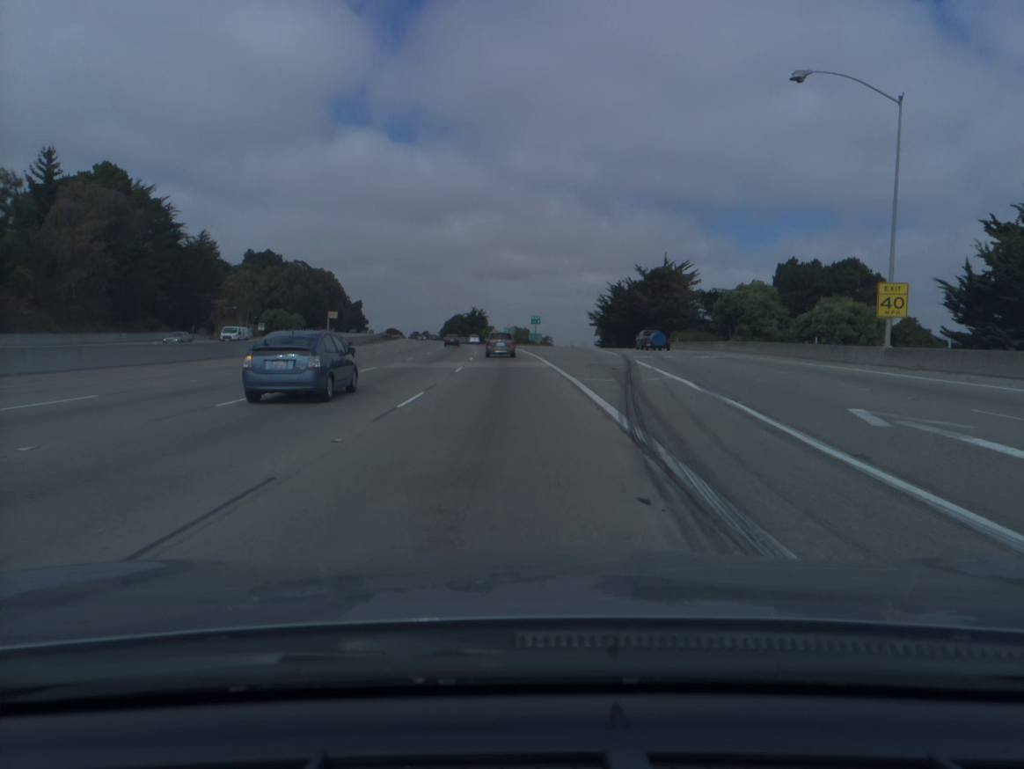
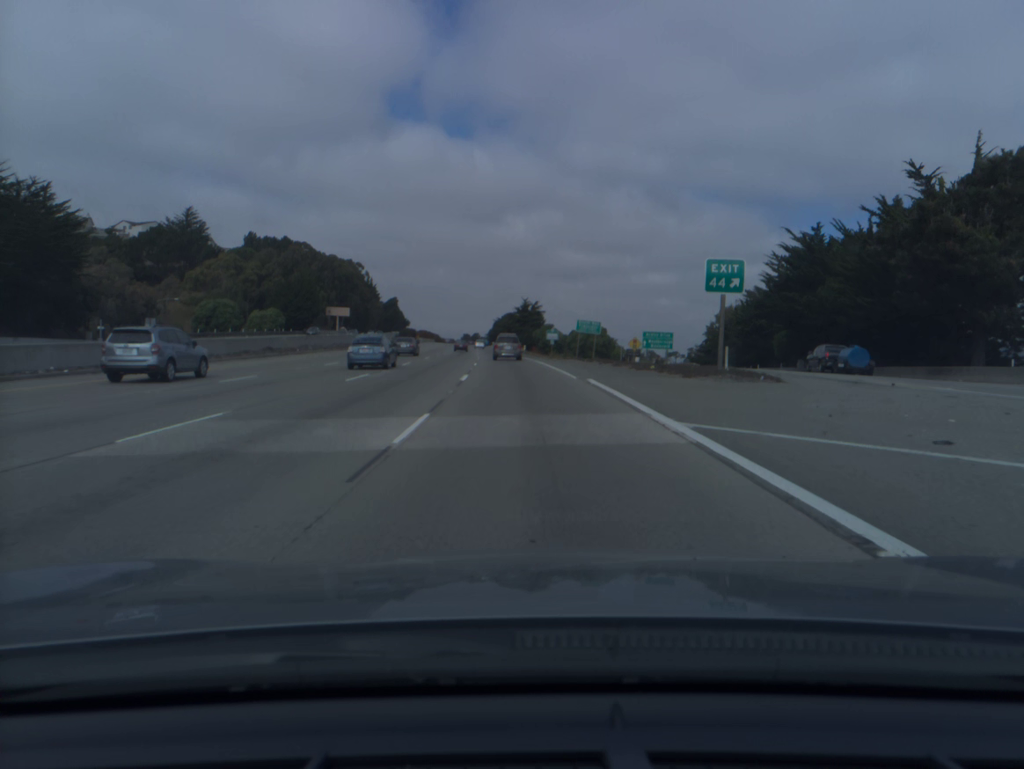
(-3.4, +78.3) m; -4°
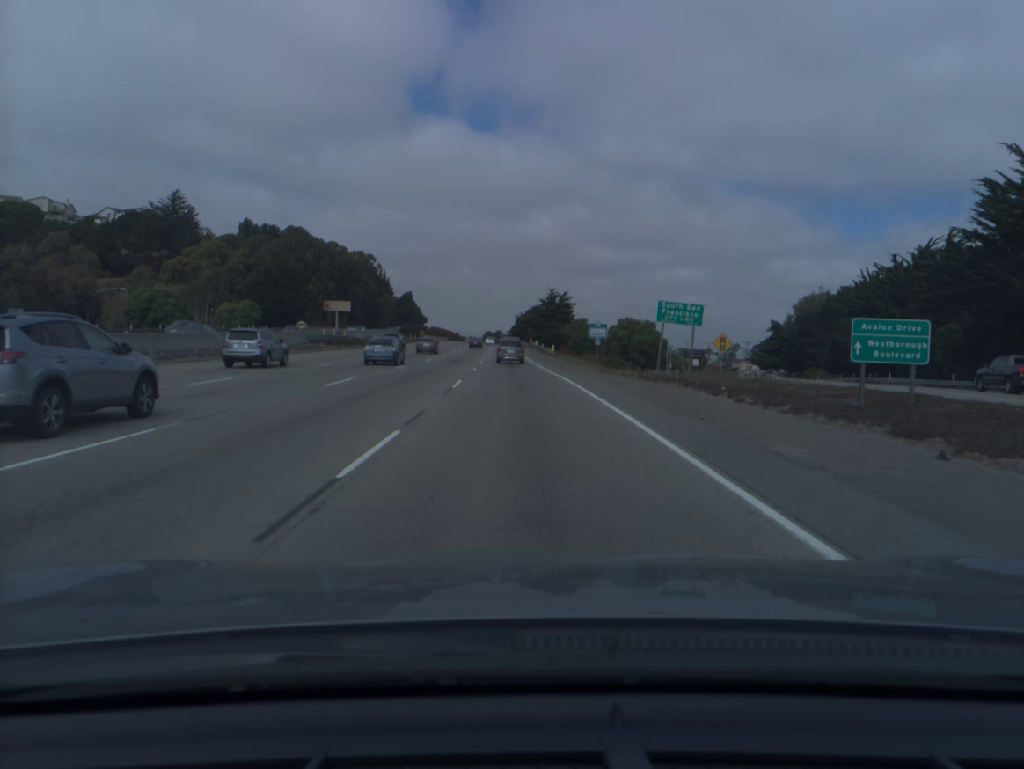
(-0.5, +31.5) m; -2°
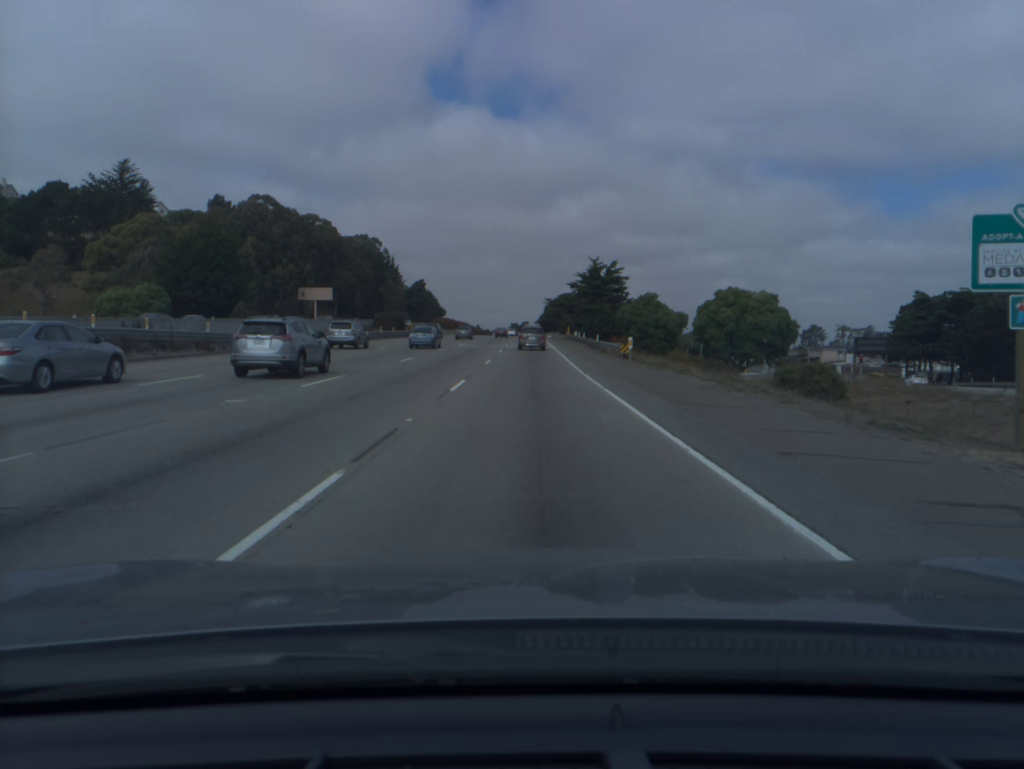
(-0.9, +47.8) m; -2°
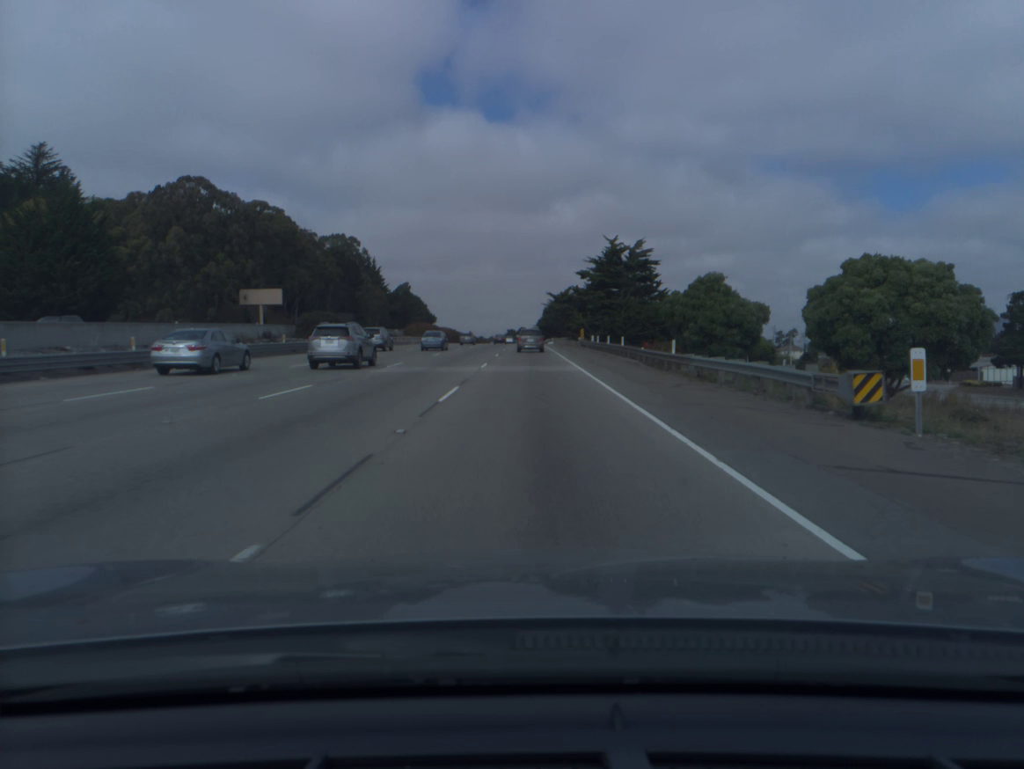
(0.0, +31.9) m; 0°
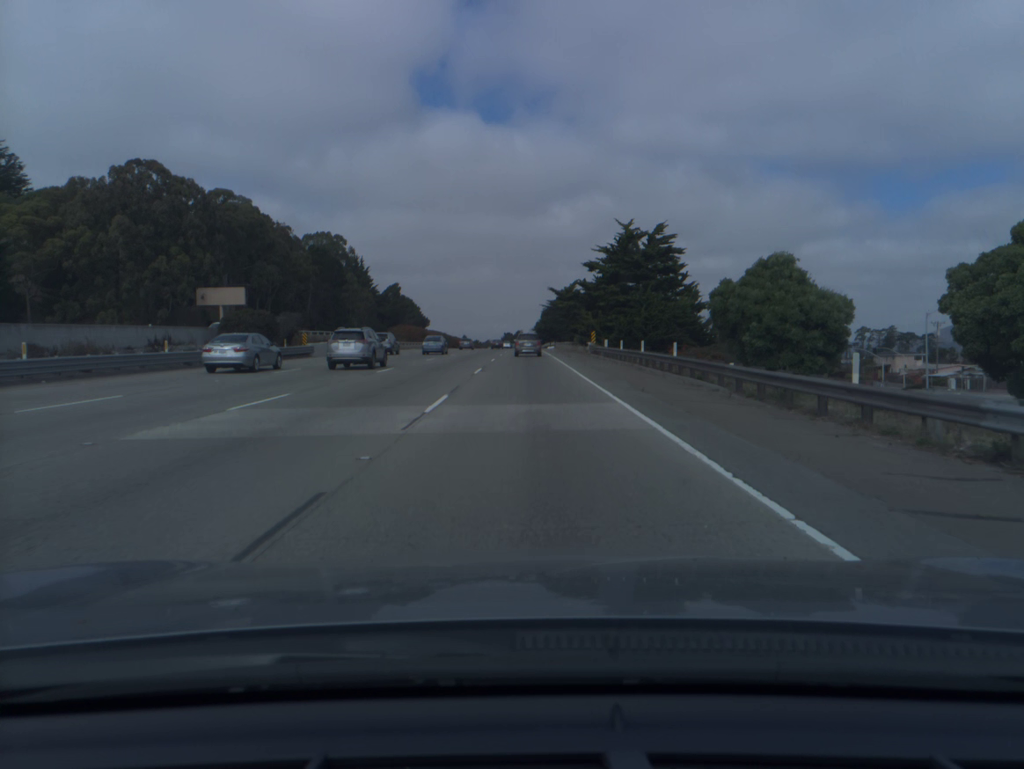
(0.0, +16.0) m; 0°
